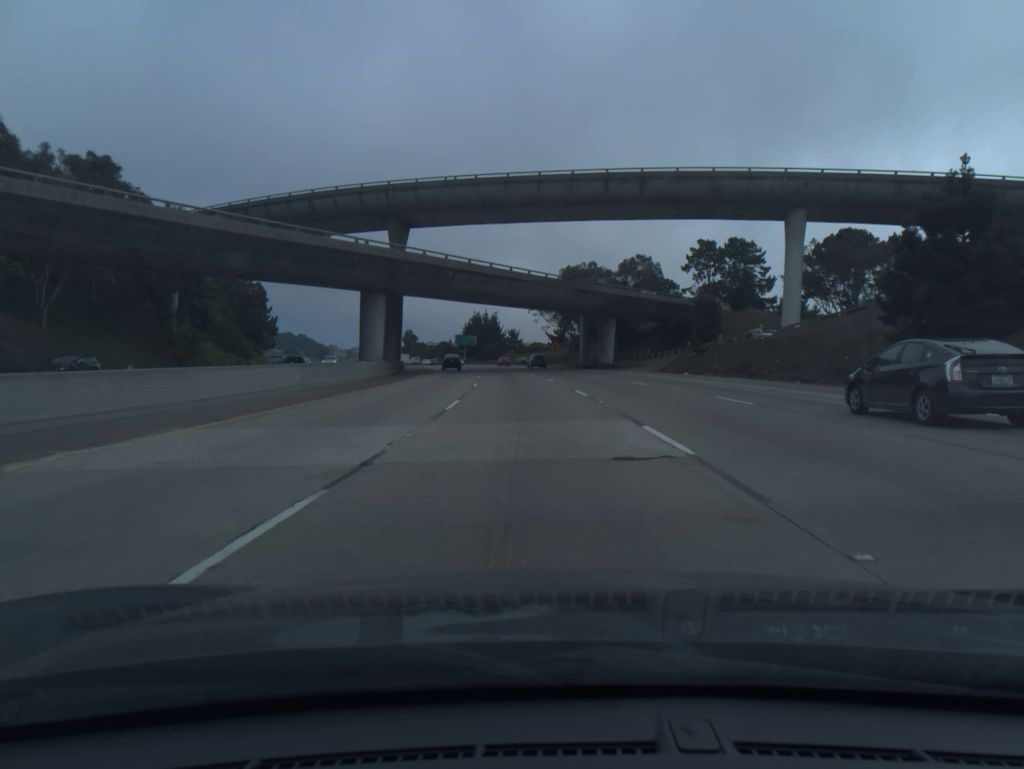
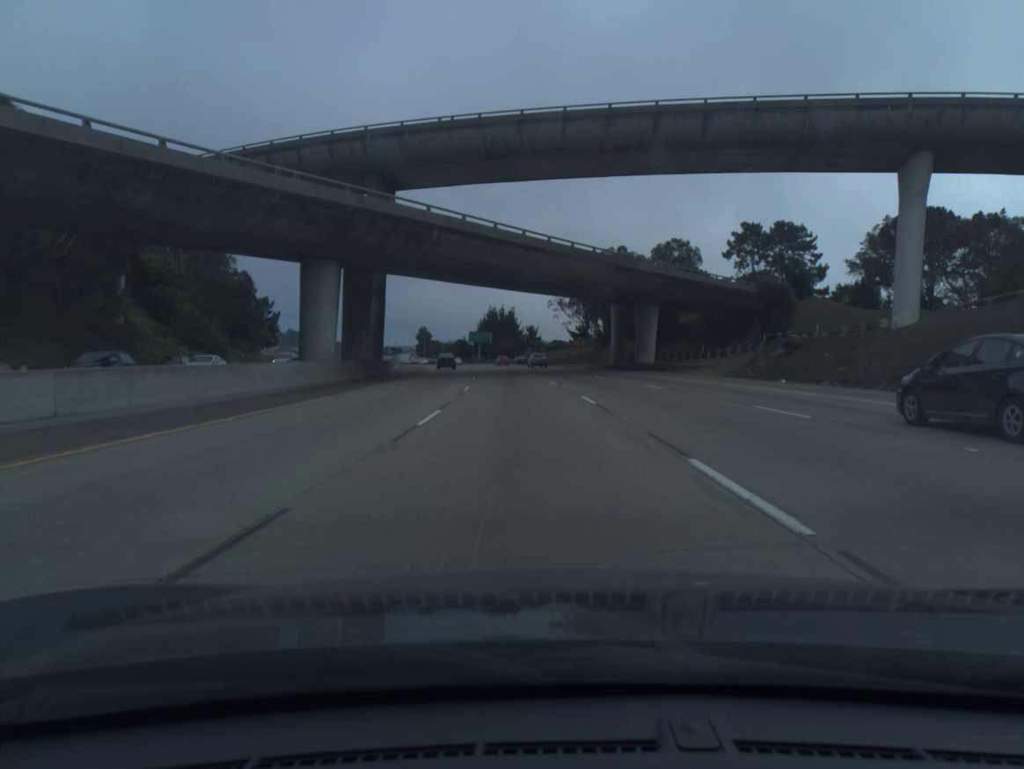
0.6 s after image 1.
(-0.3, +18.8) m; -2°
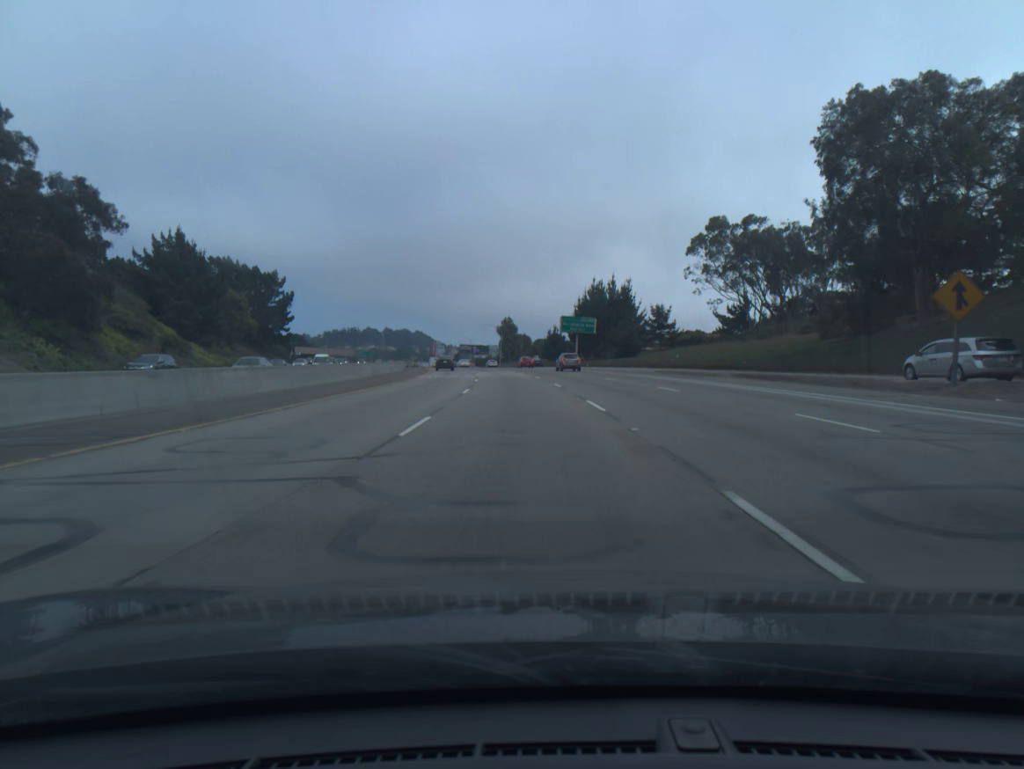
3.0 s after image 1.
(-4.7, +75.0) m; -7°
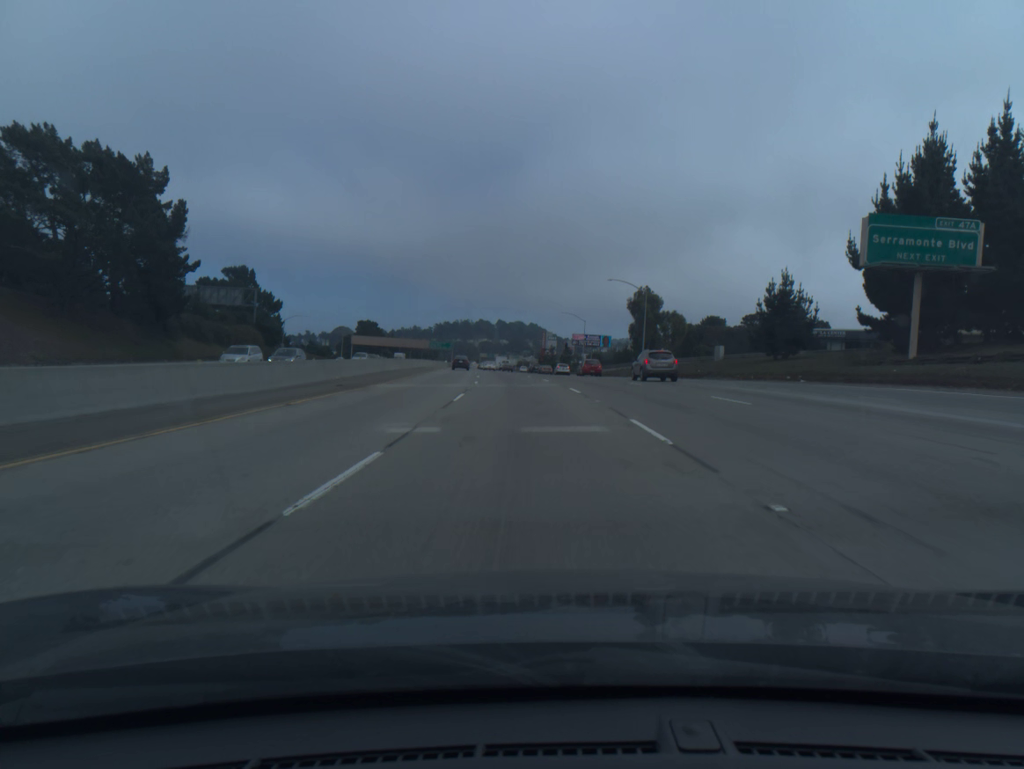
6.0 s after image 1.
(-7.3, +93.8) m; -9°
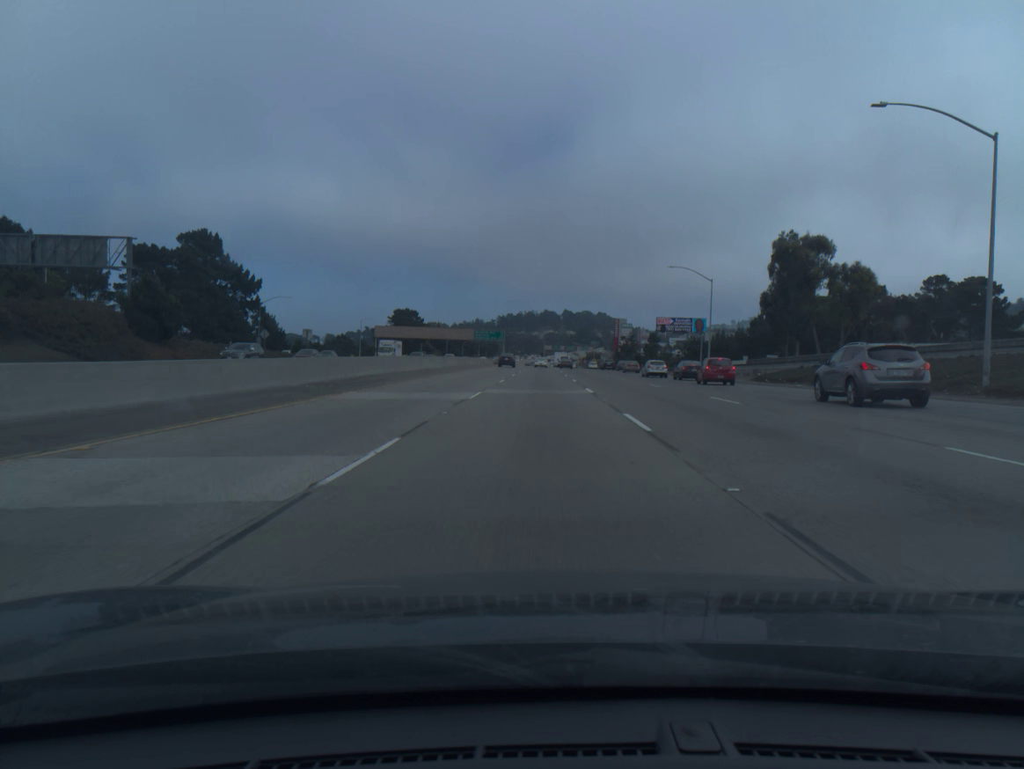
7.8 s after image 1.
(-2.5, +56.2) m; -5°
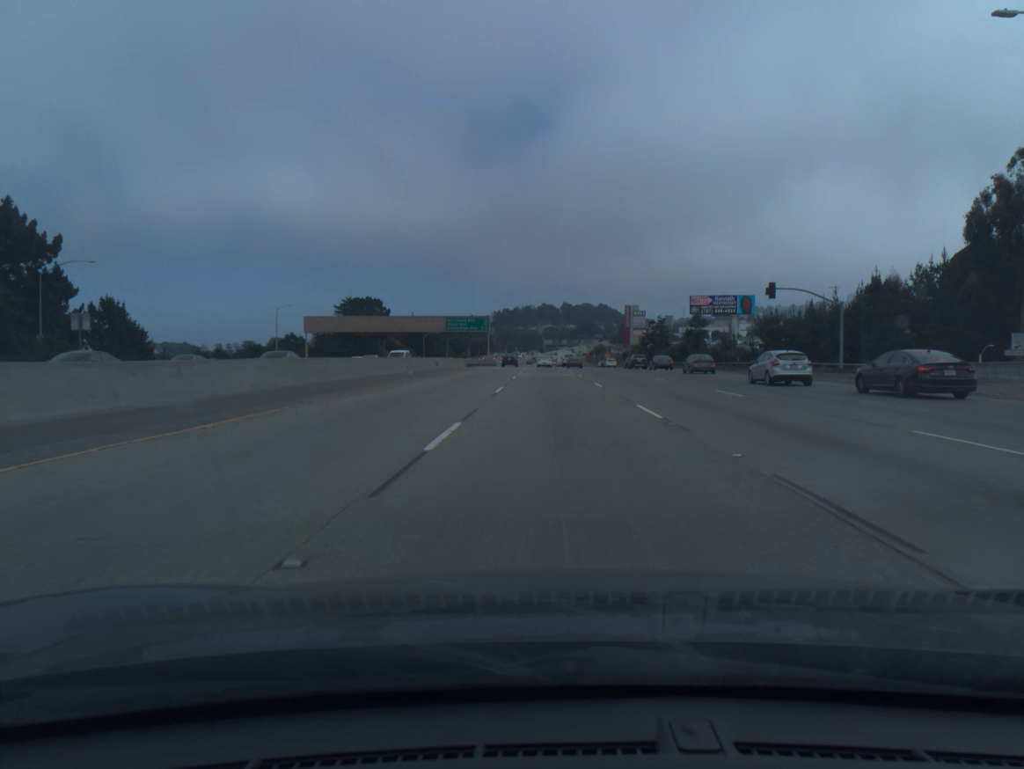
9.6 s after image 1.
(-0.4, +56.1) m; 0°
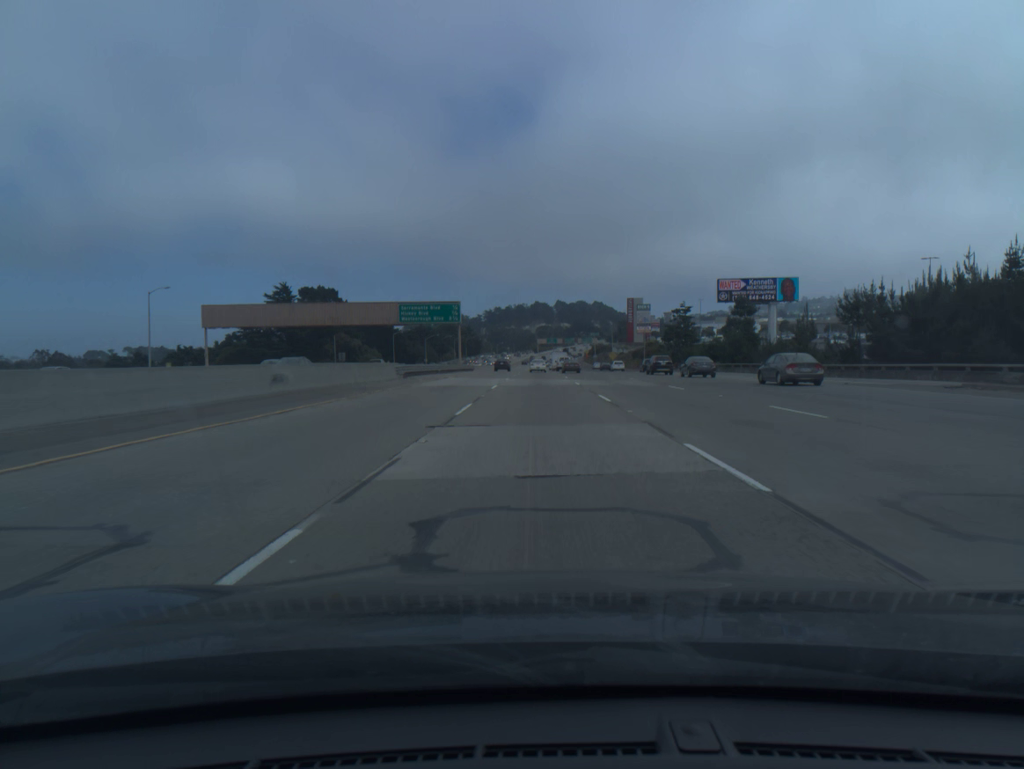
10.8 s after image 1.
(+0.3, +37.1) m; +1°
